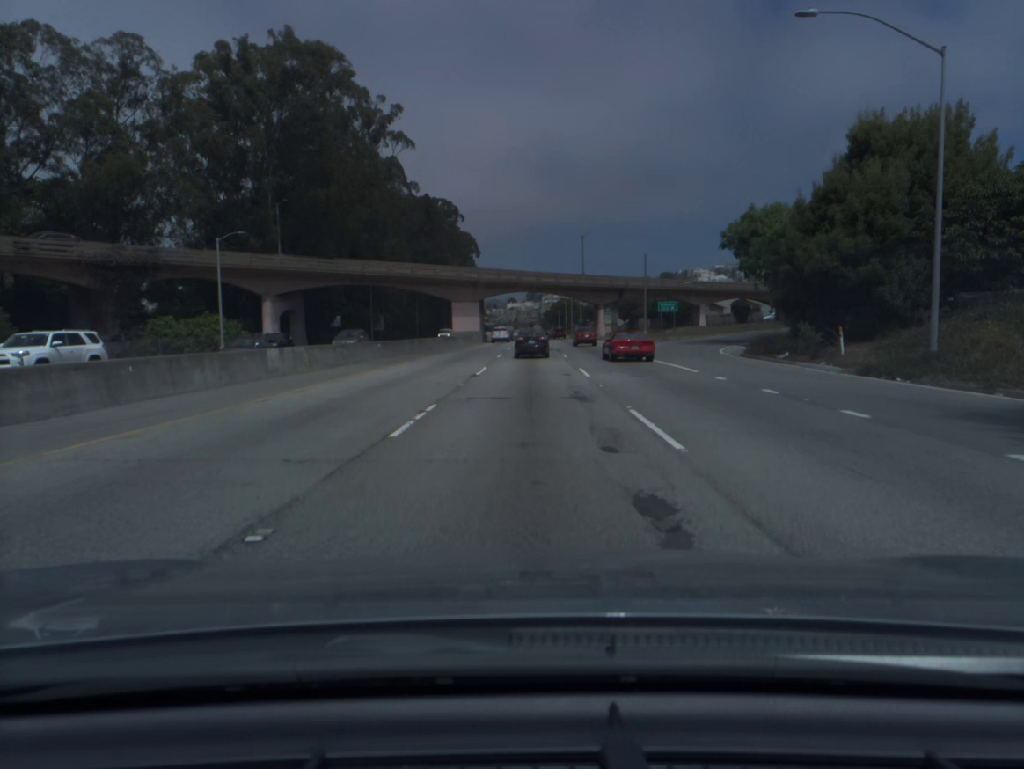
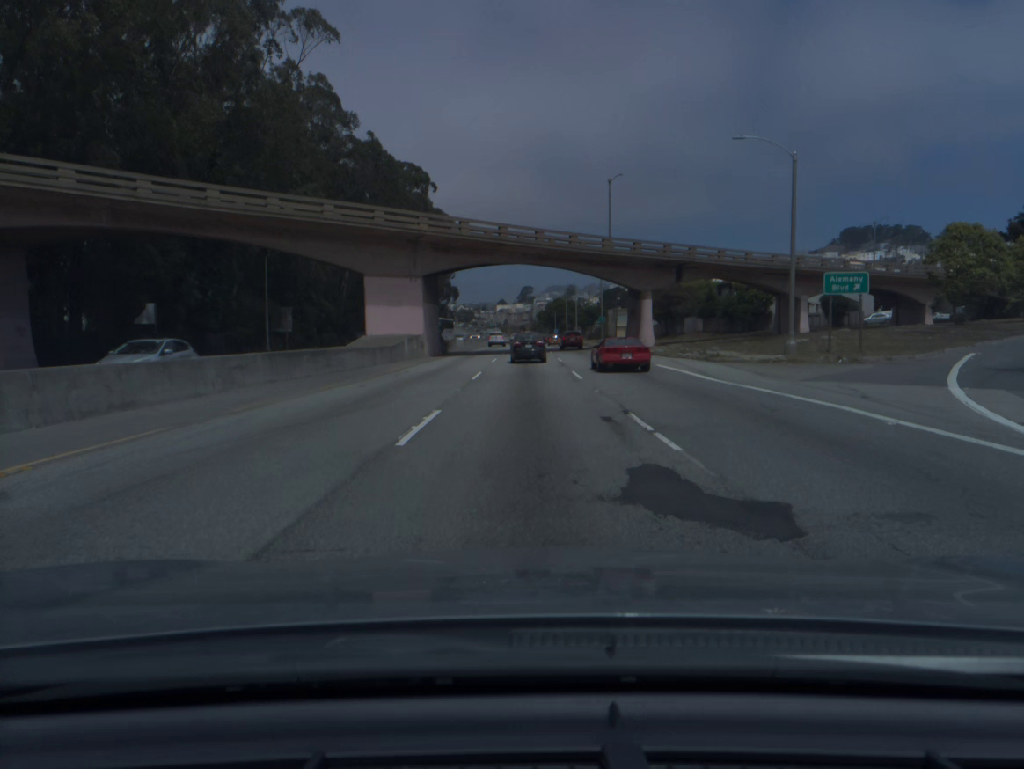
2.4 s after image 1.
(+0.2, +44.7) m; +1°
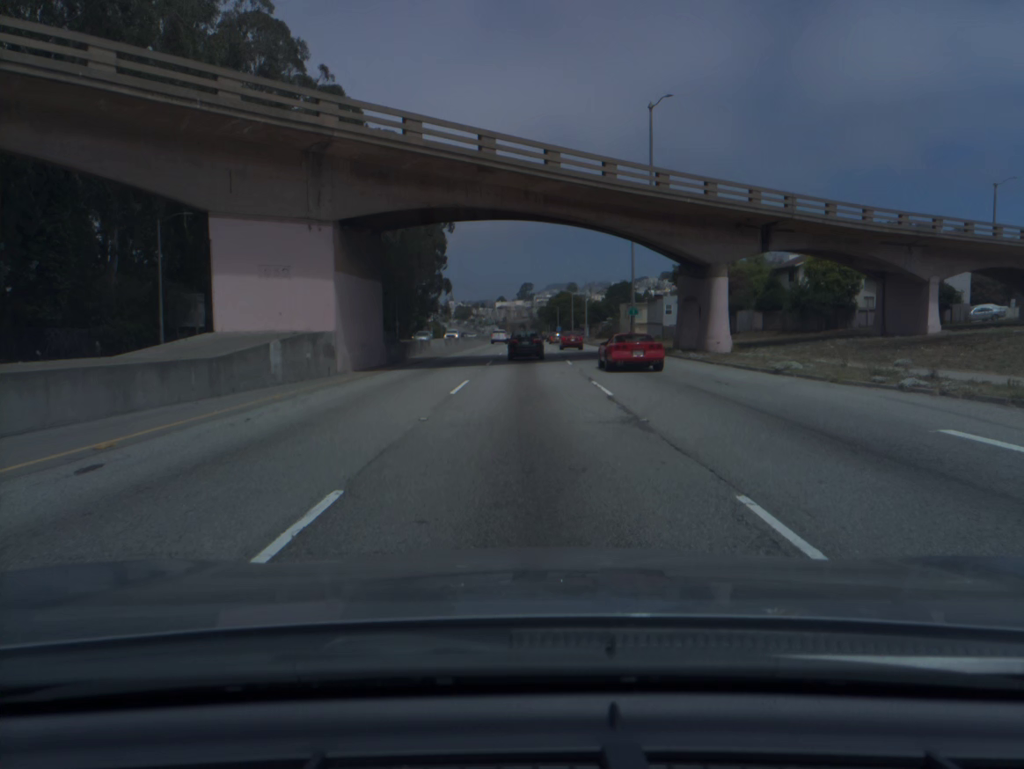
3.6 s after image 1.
(0.0, +22.0) m; 0°
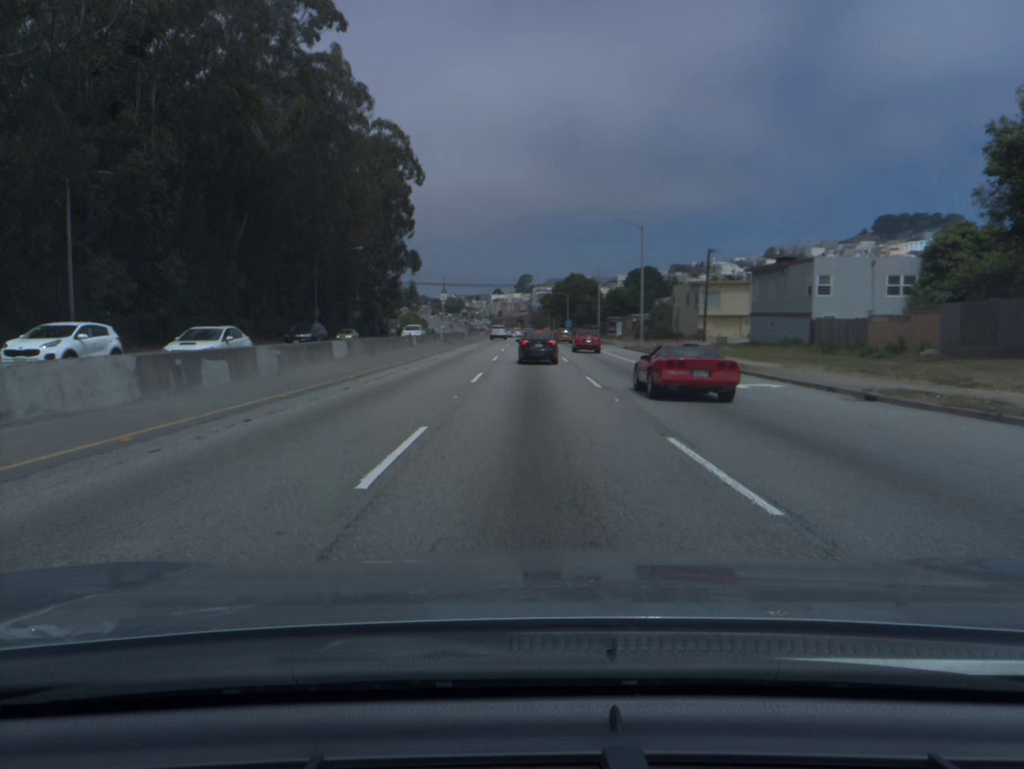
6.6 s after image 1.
(0.0, +54.2) m; 0°
